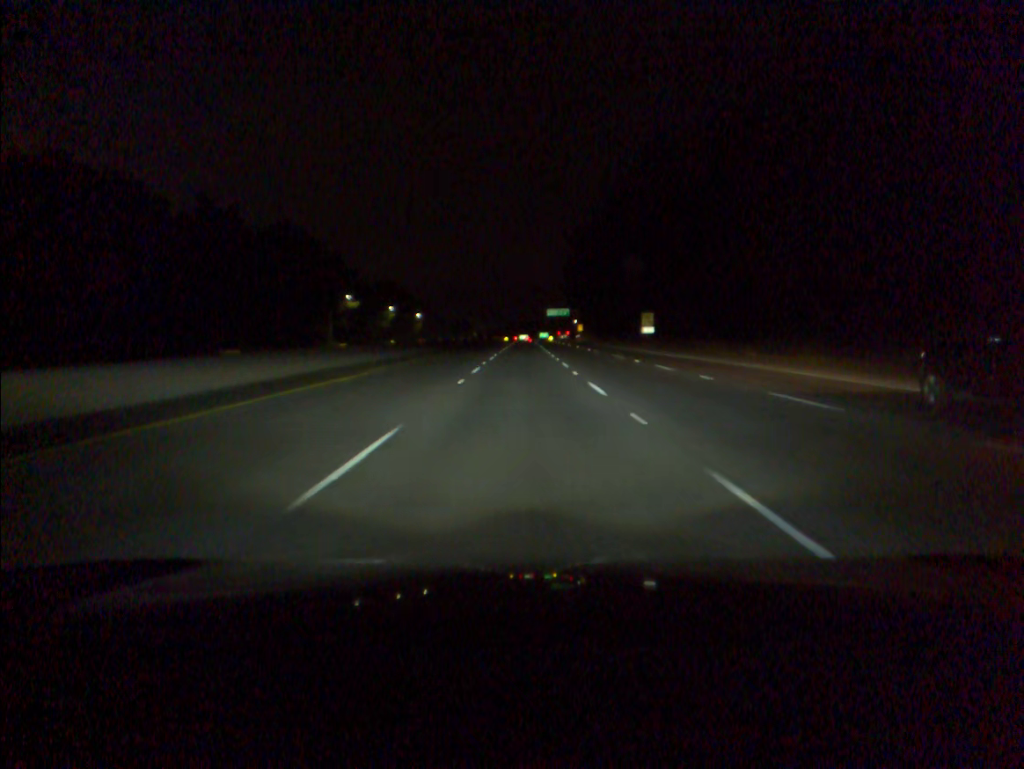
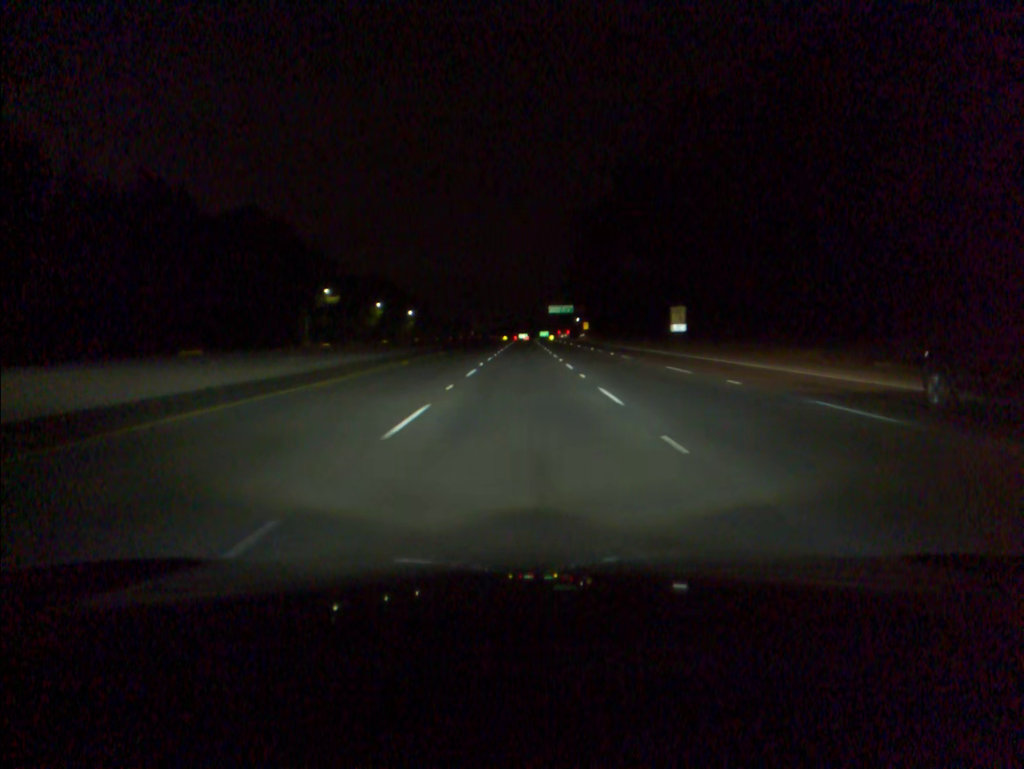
(0.0, +17.5) m; 0°
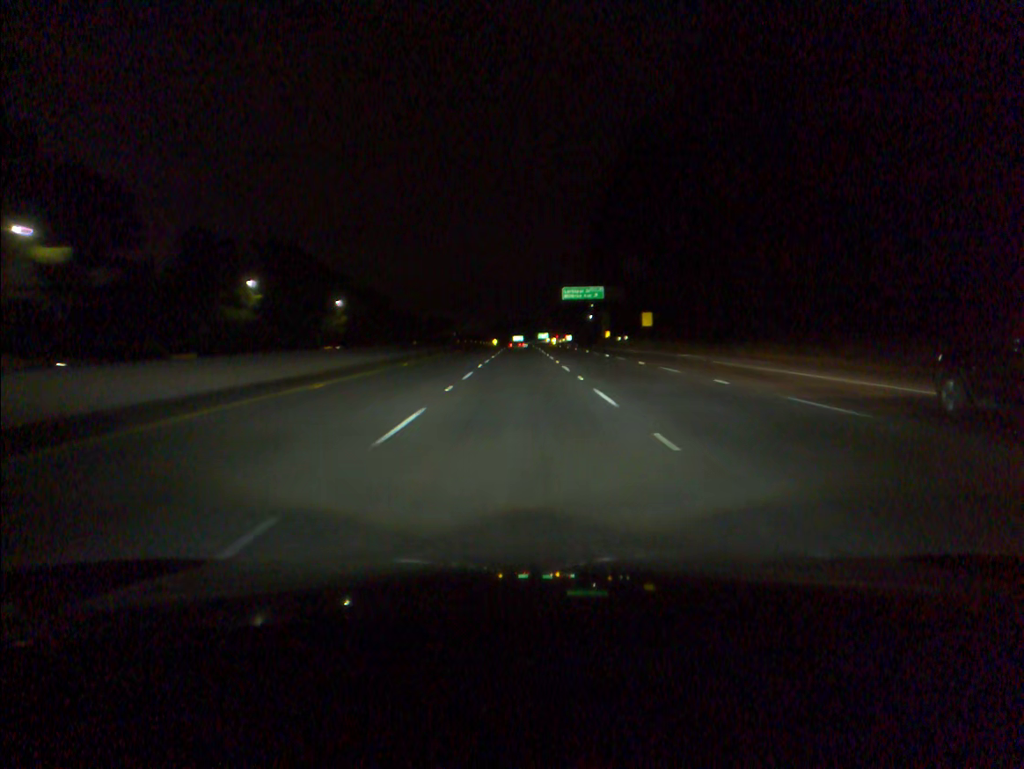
(+0.3, +87.3) m; 0°
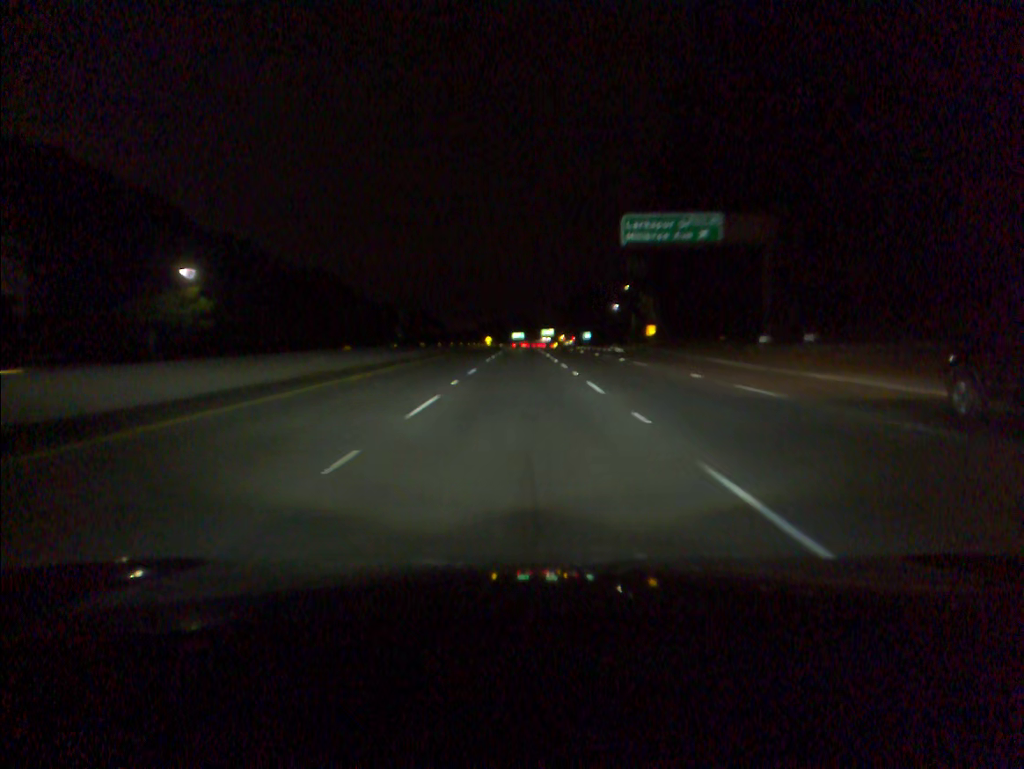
(-0.1, +69.6) m; 0°
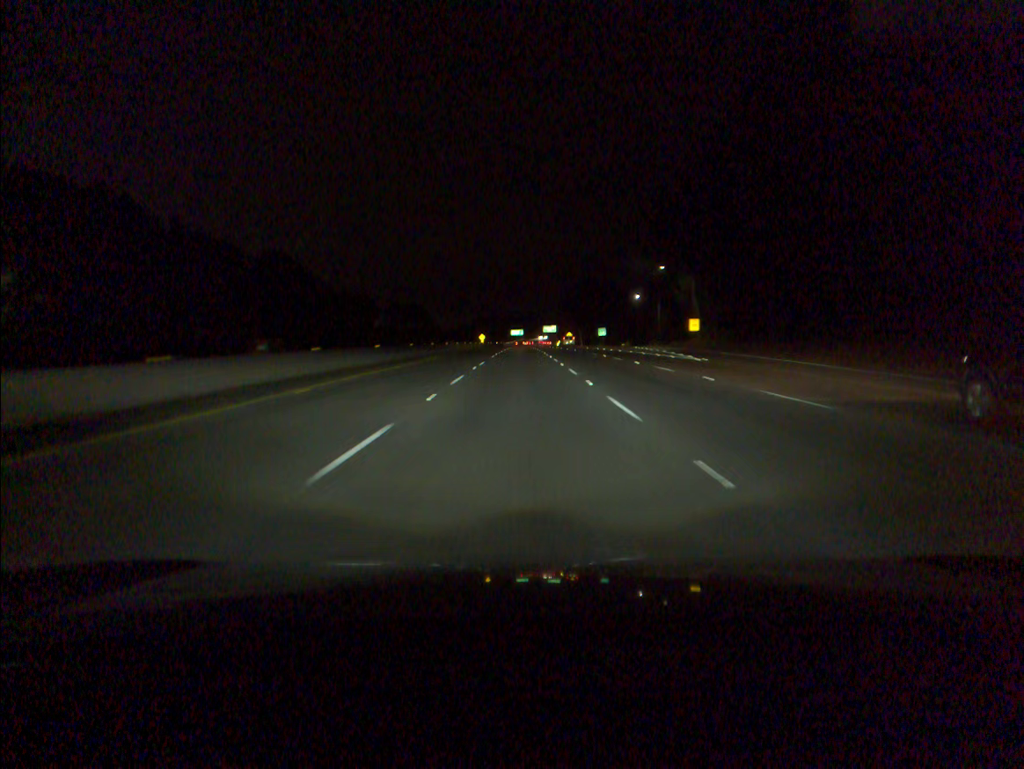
(0.0, +34.9) m; 0°
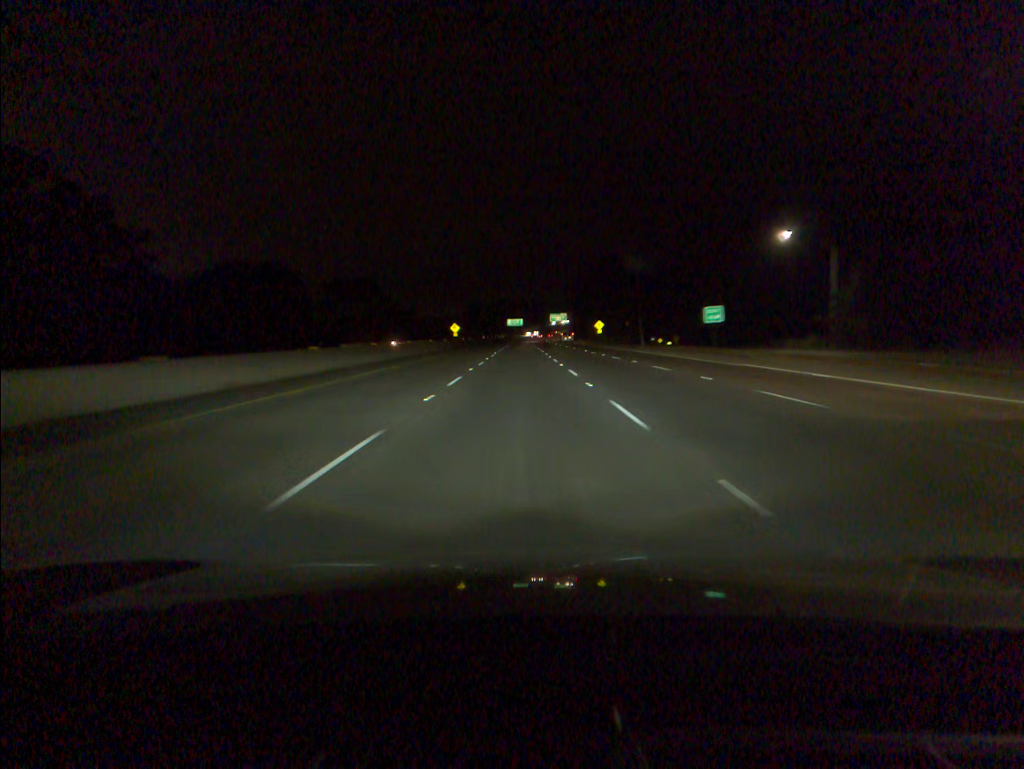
(0.0, +88.0) m; 0°
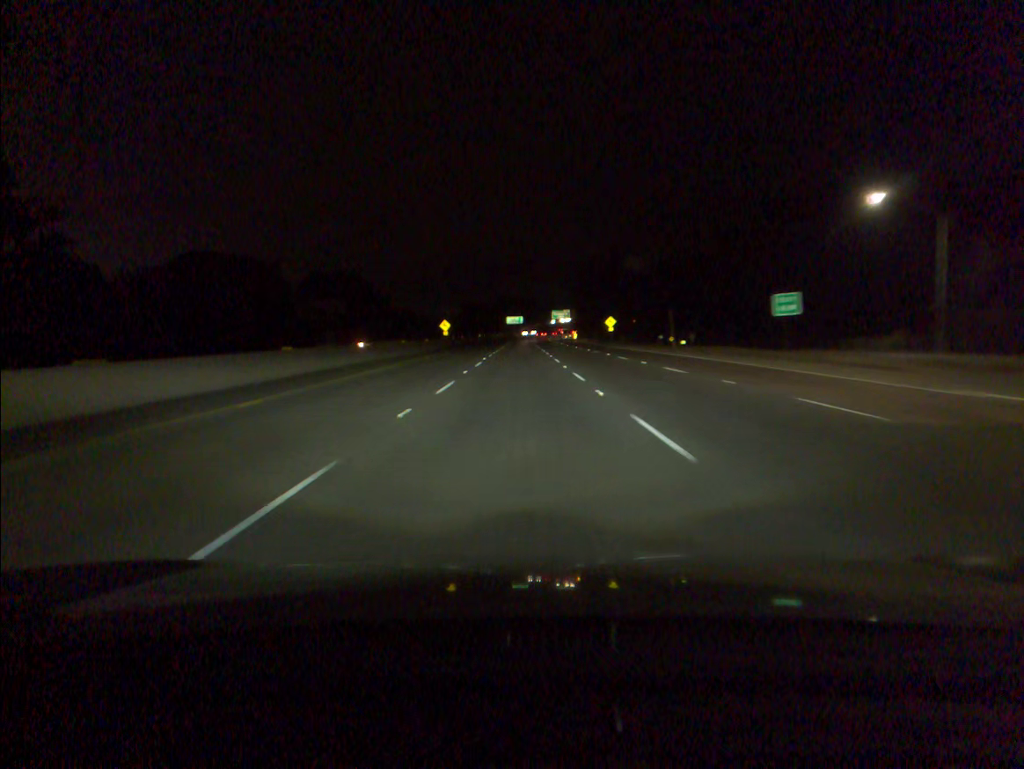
(0.0, +17.6) m; 0°
